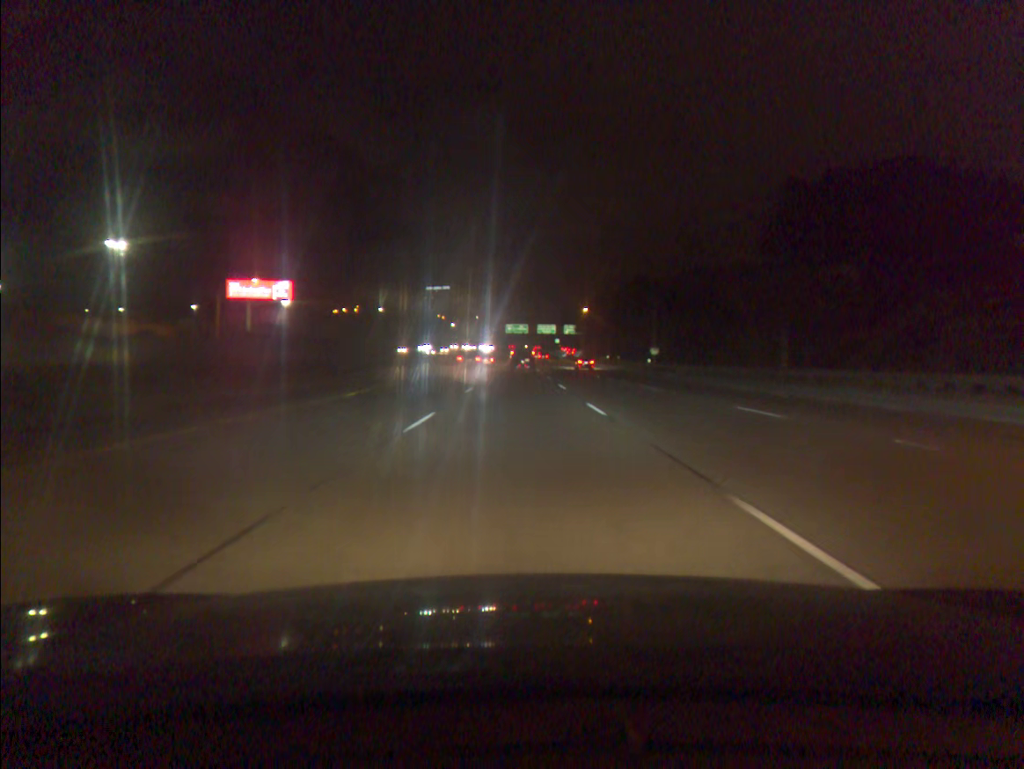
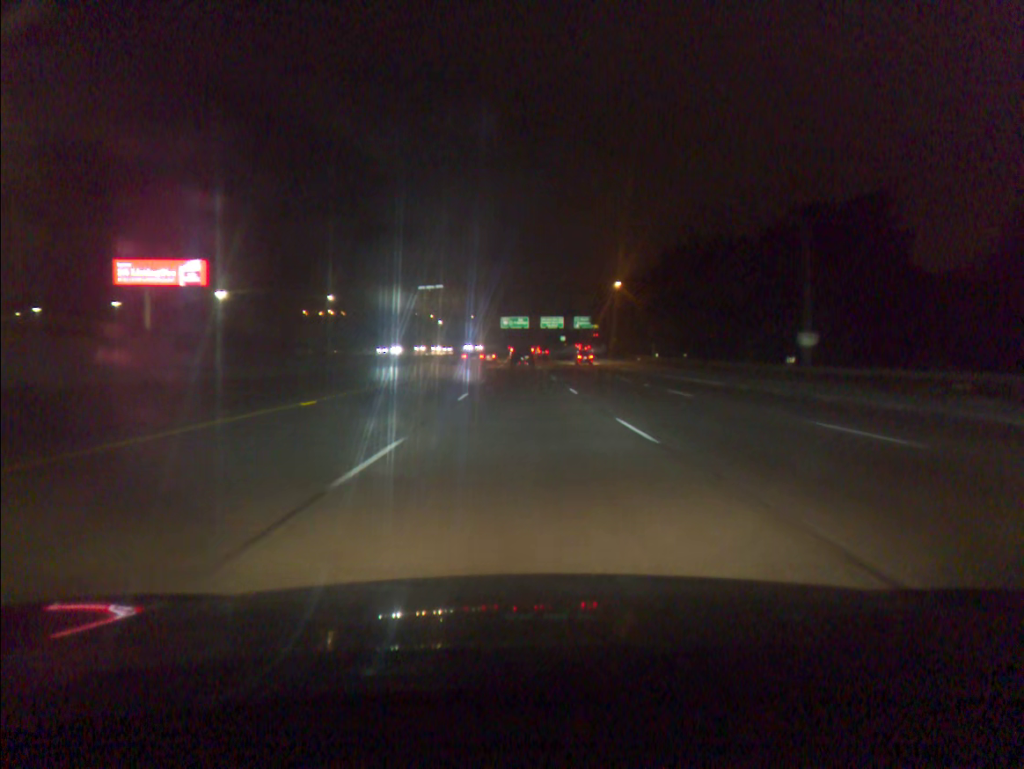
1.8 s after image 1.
(-0.1, +49.2) m; 0°
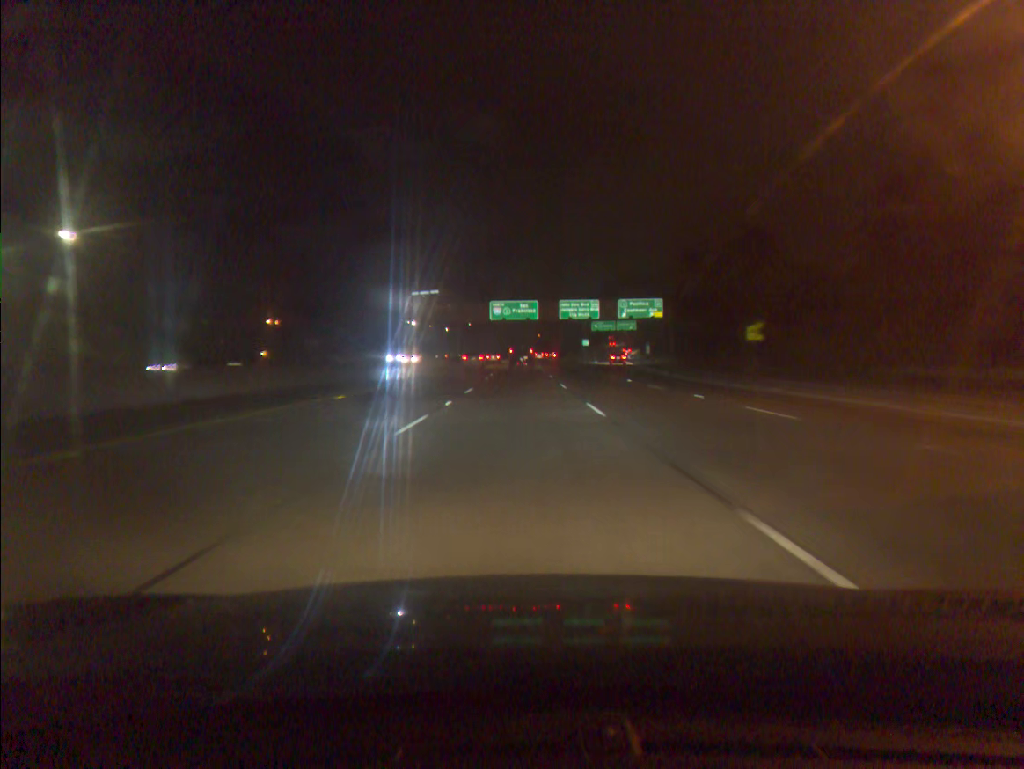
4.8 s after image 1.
(+0.1, +82.8) m; 0°
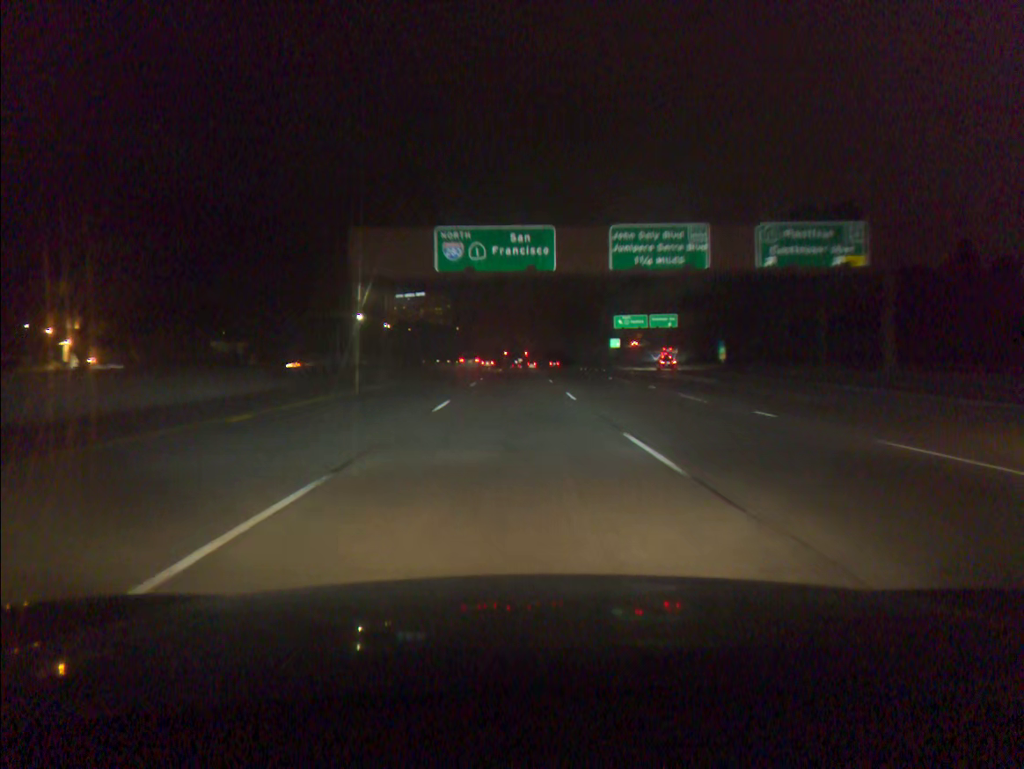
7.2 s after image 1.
(+0.2, +66.6) m; 0°
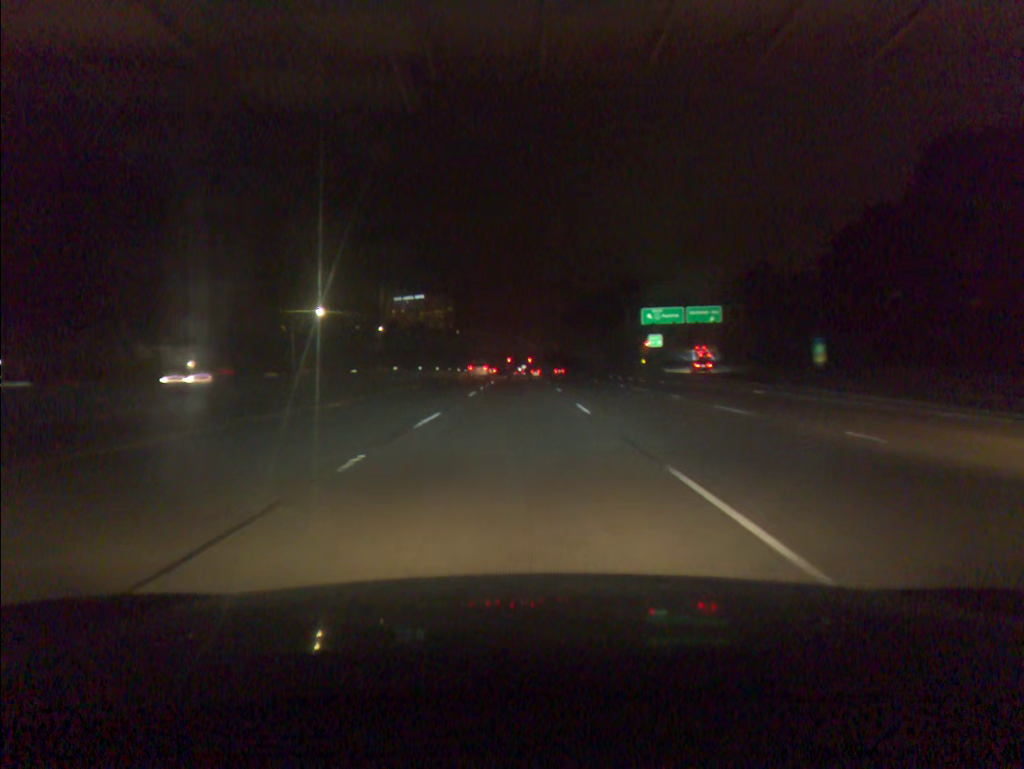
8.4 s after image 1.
(-0.1, +33.3) m; 0°
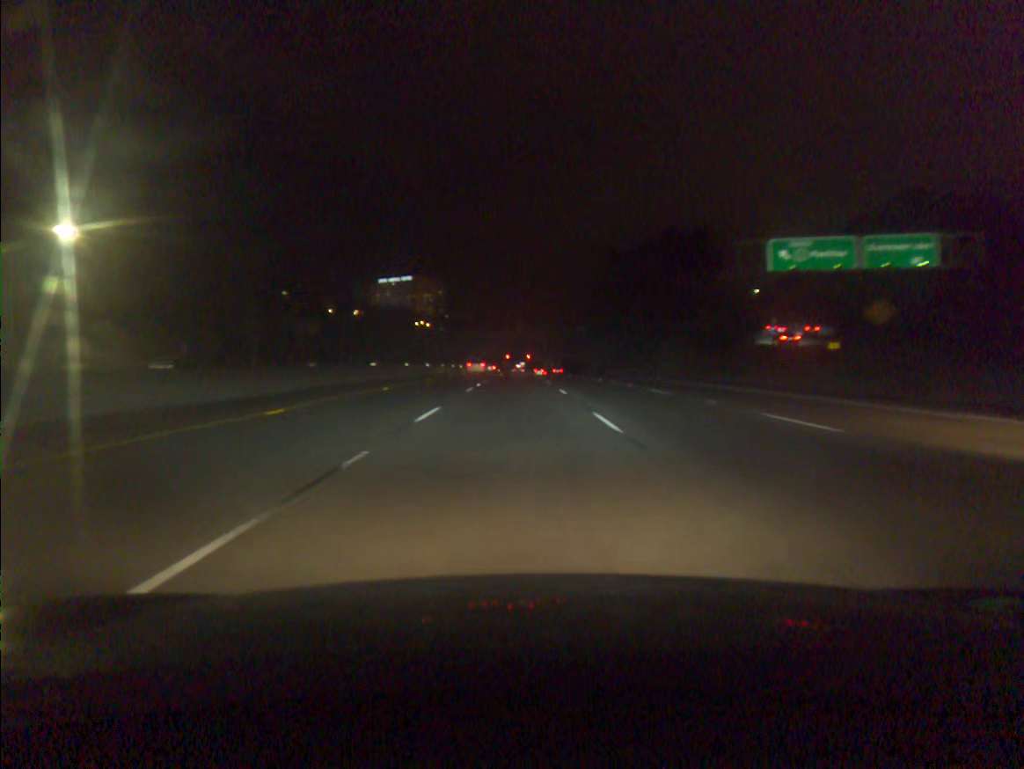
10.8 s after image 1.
(0.0, +66.3) m; 0°
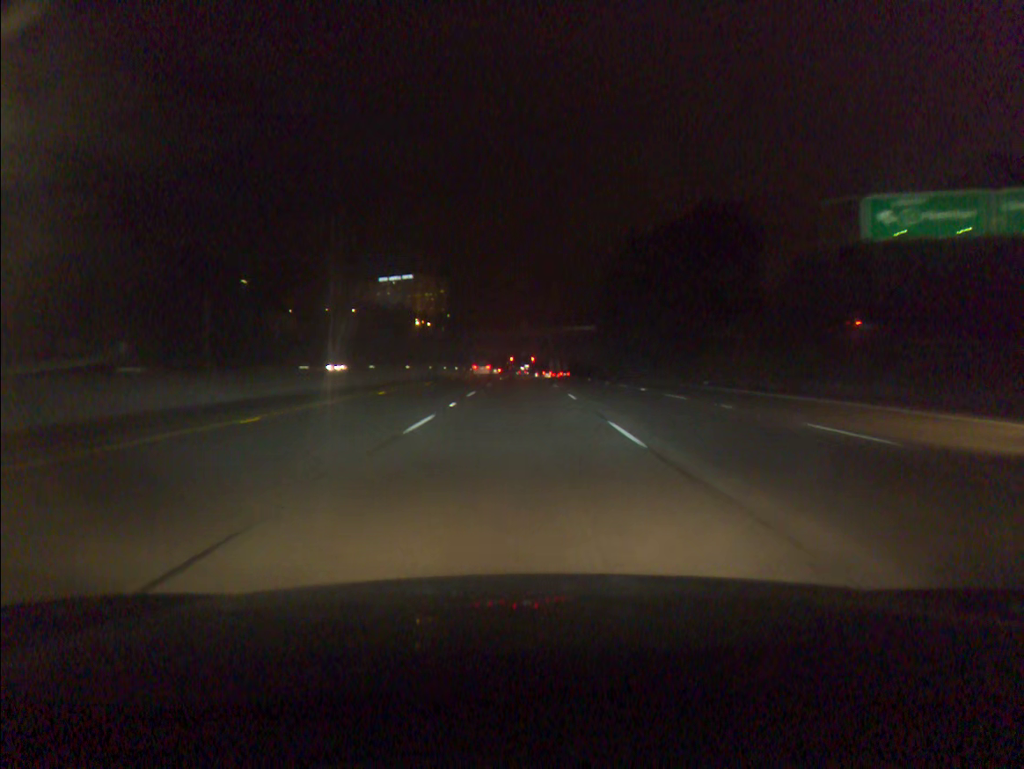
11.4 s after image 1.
(0.0, +16.6) m; 0°
